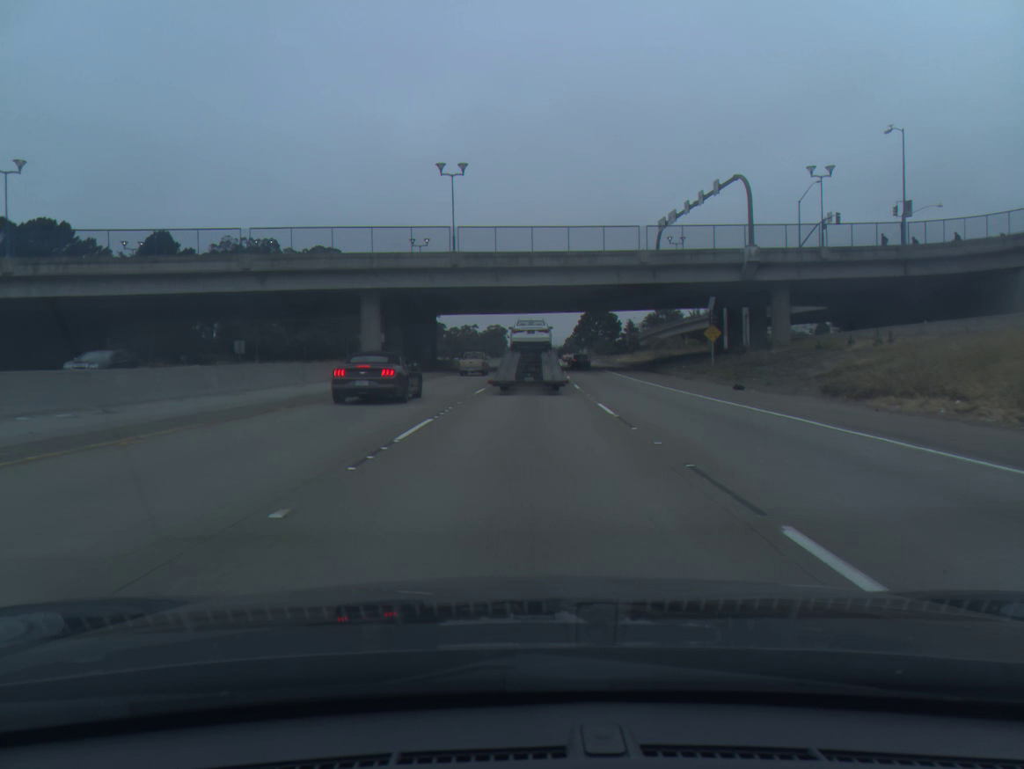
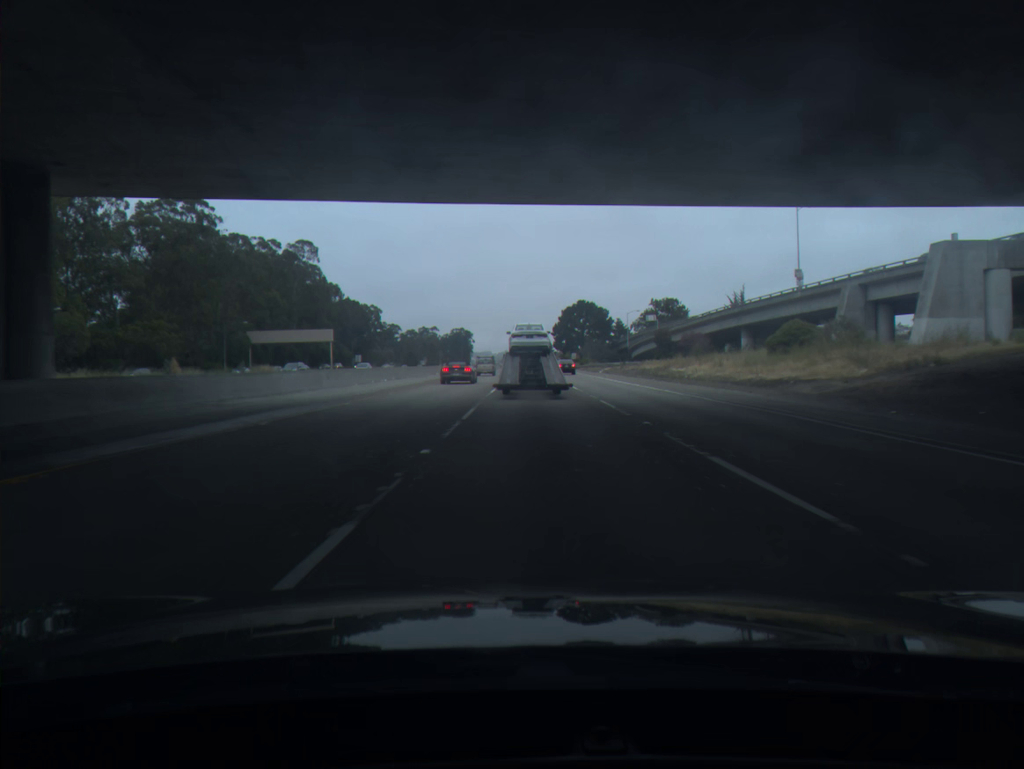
(+1.6, +68.5) m; +2°
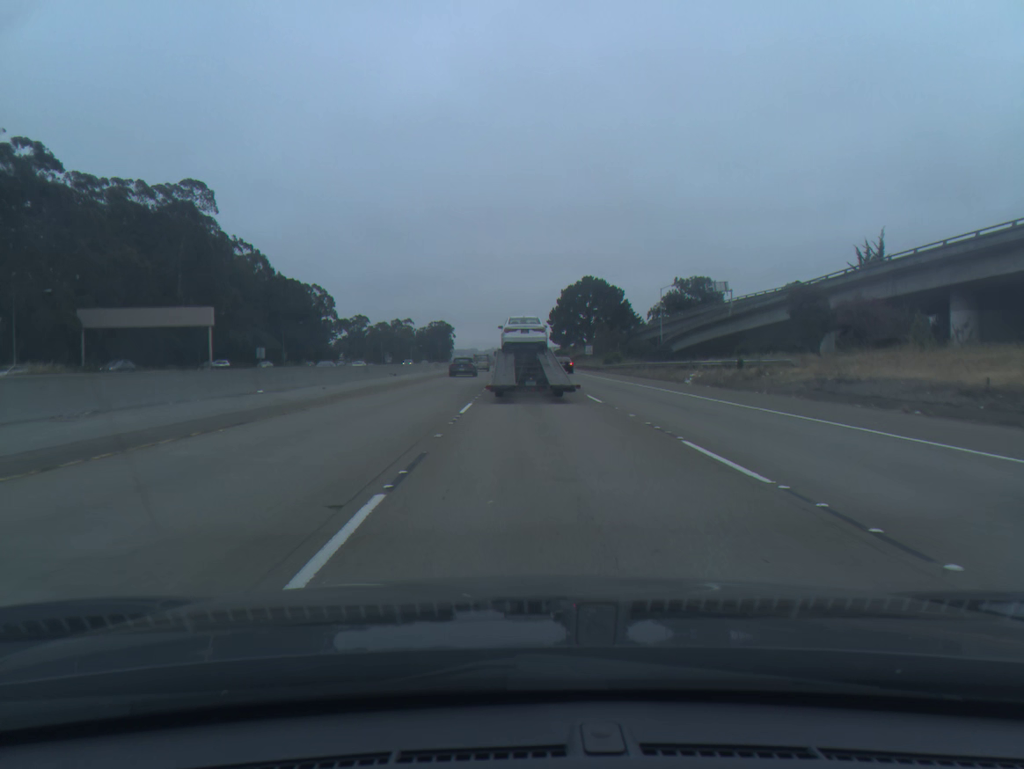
(+0.2, +56.4) m; +1°
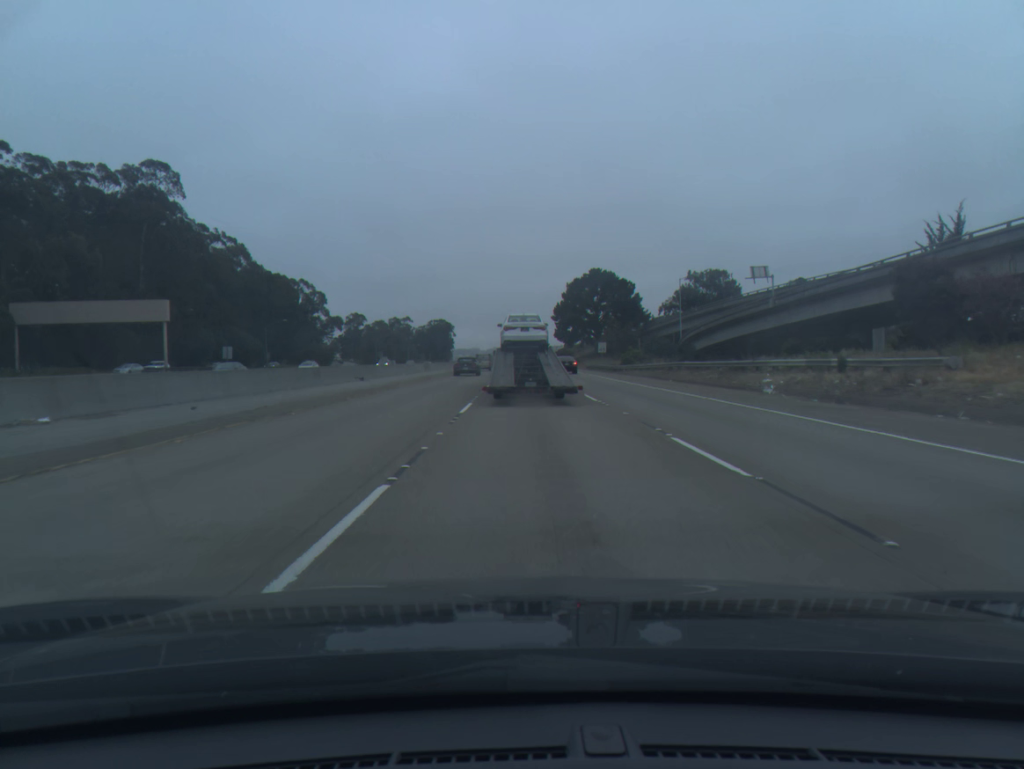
(0.0, +14.0) m; 0°
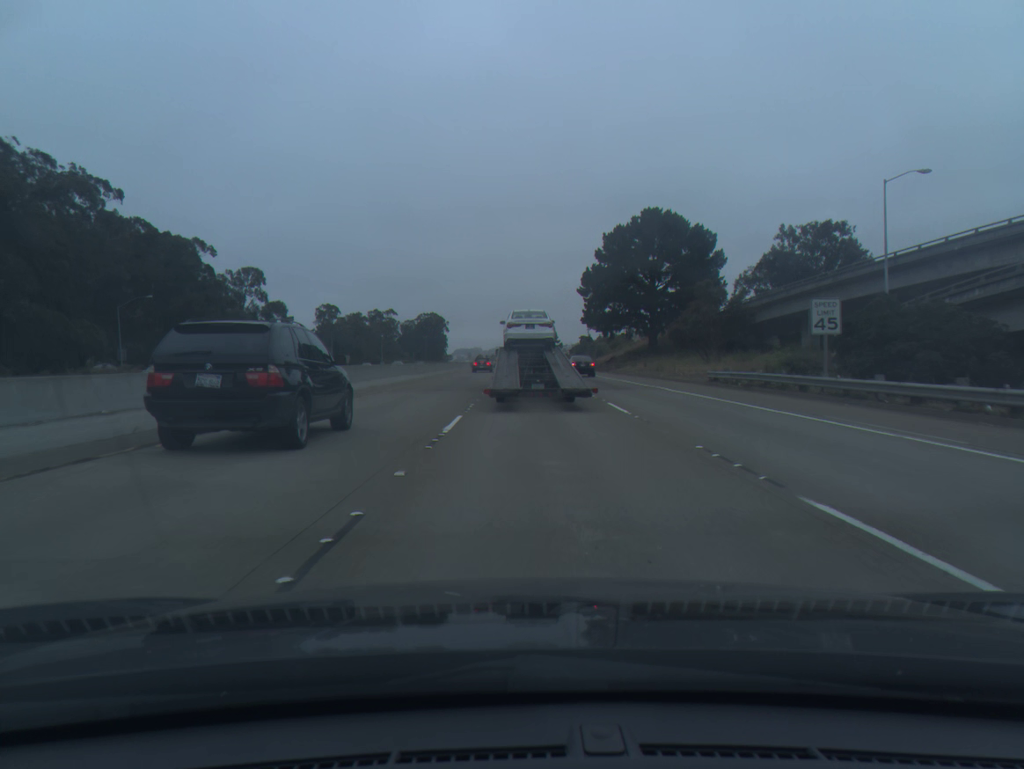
(-0.3, +63.1) m; 0°
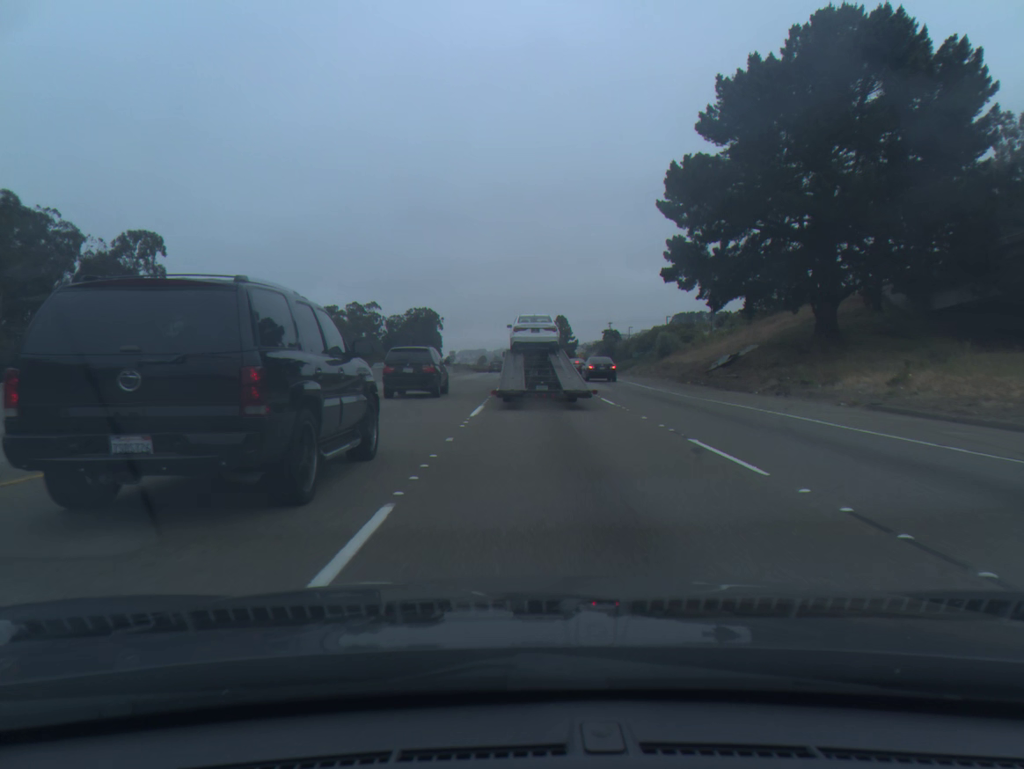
(-0.3, +55.0) m; 0°
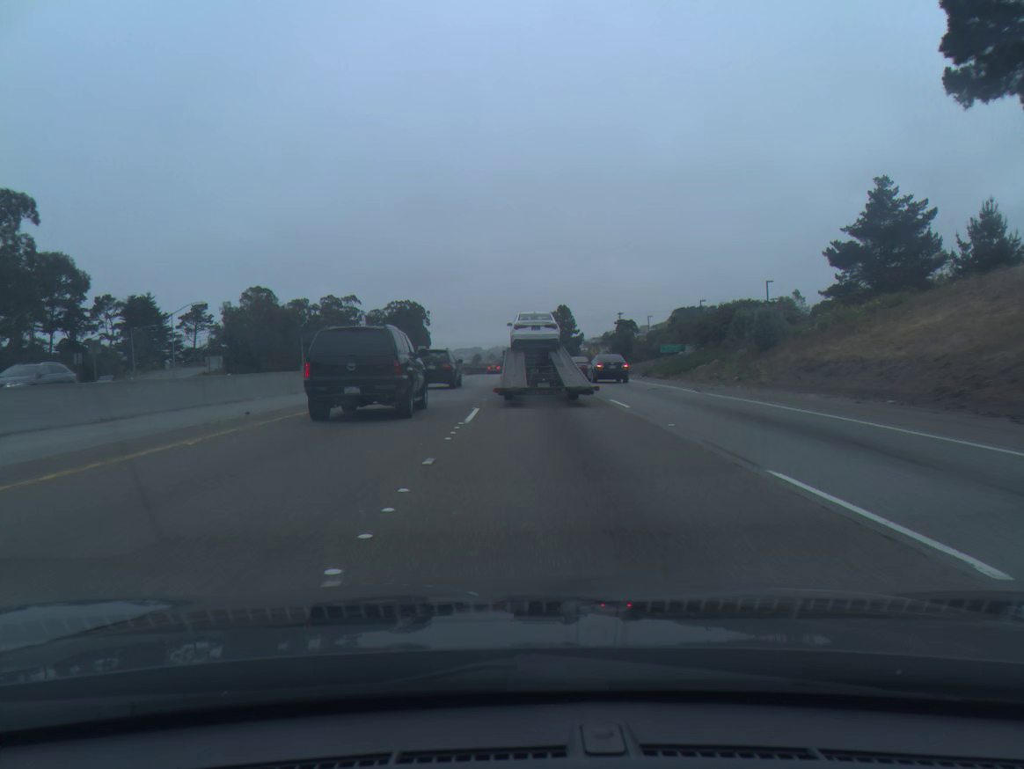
(0.0, +31.9) m; 0°
